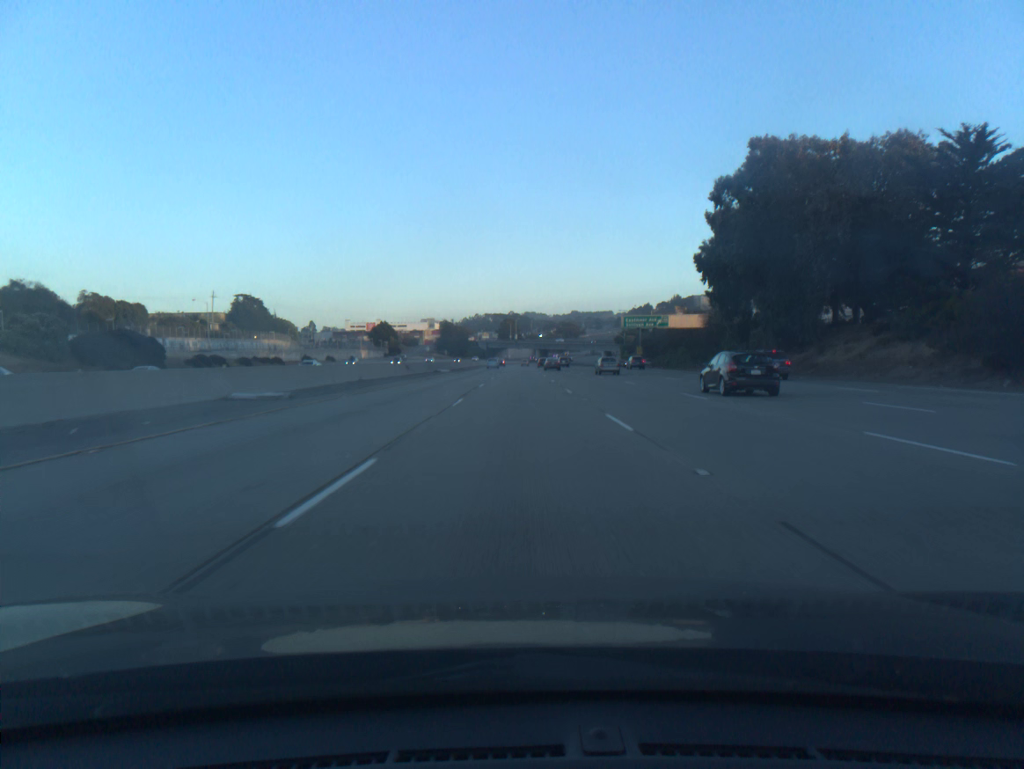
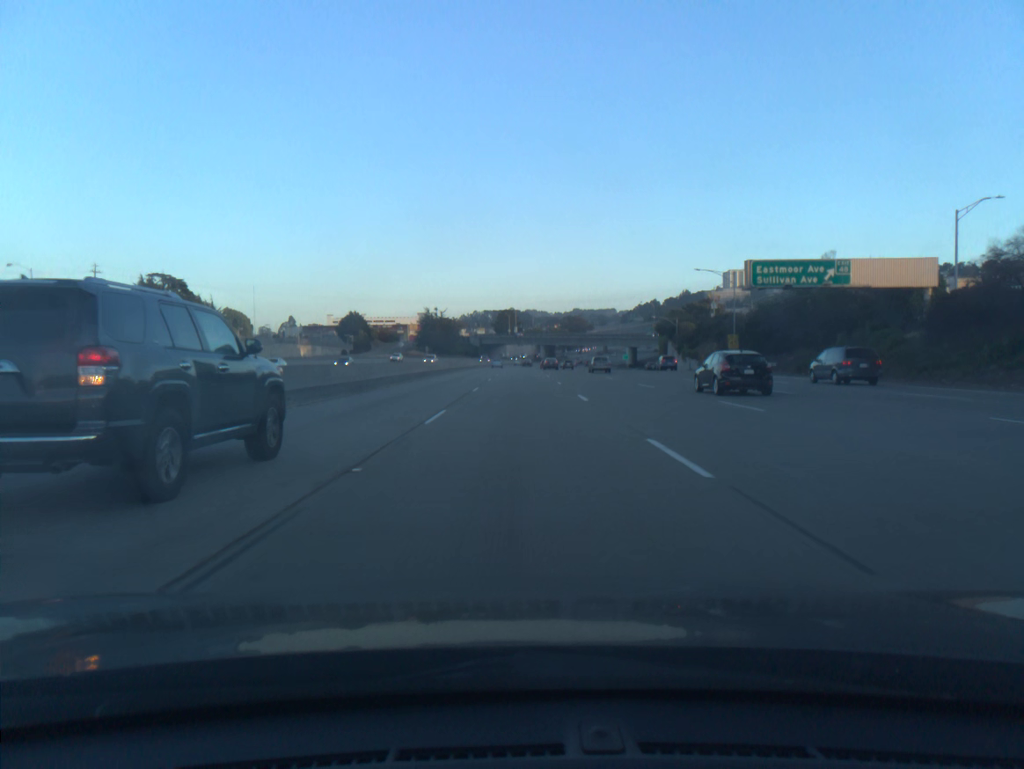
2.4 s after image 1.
(-0.1, +64.1) m; 0°
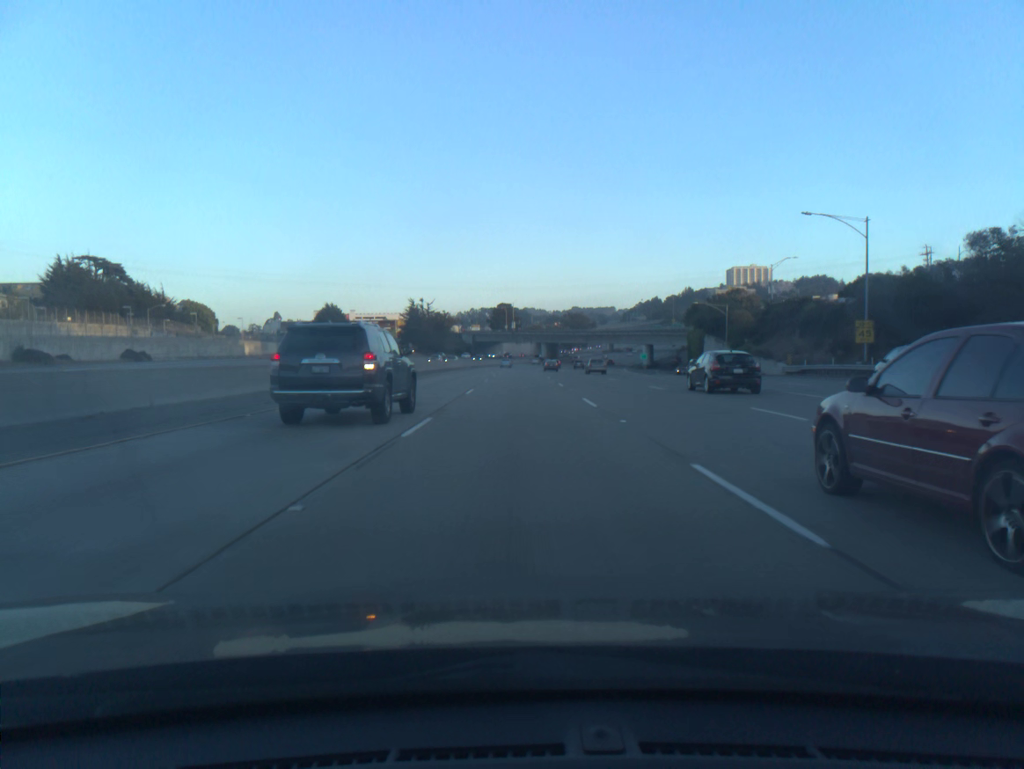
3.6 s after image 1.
(0.0, +32.1) m; 0°
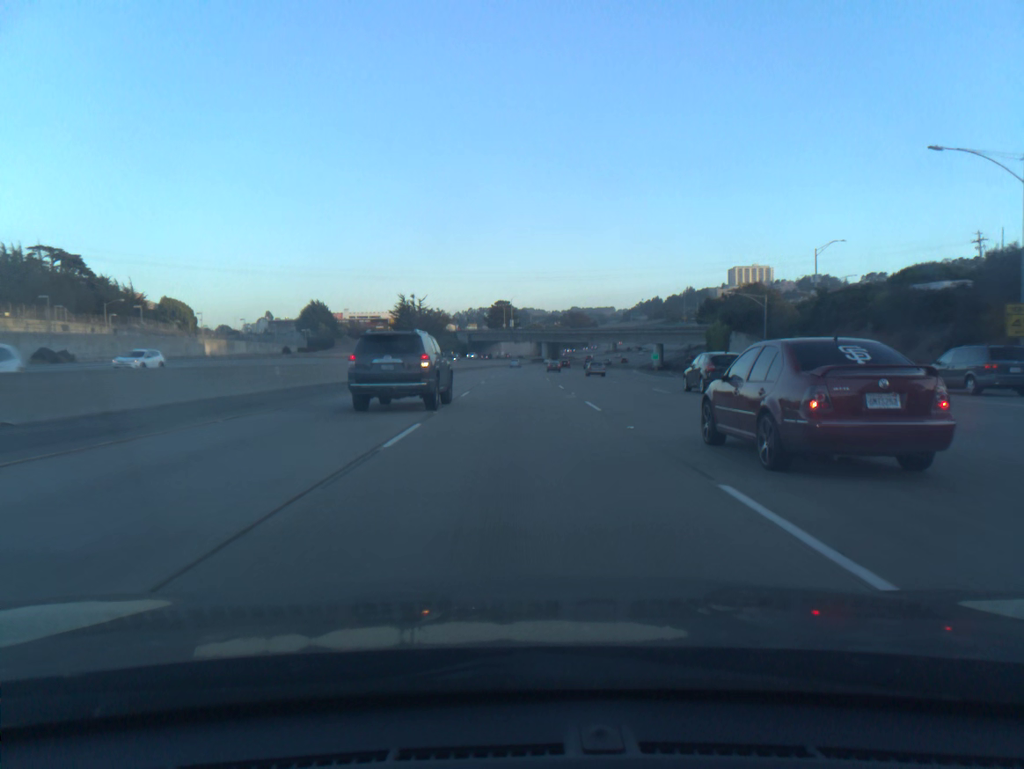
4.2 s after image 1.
(0.0, +16.0) m; 0°
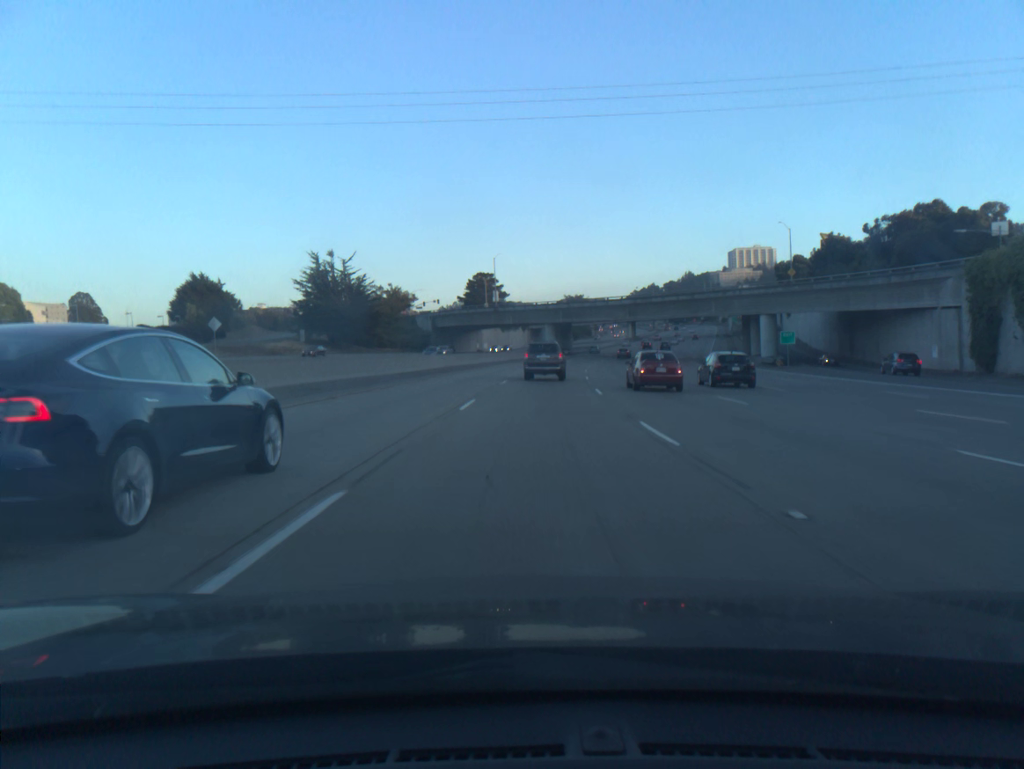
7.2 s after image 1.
(-0.1, +80.6) m; +1°
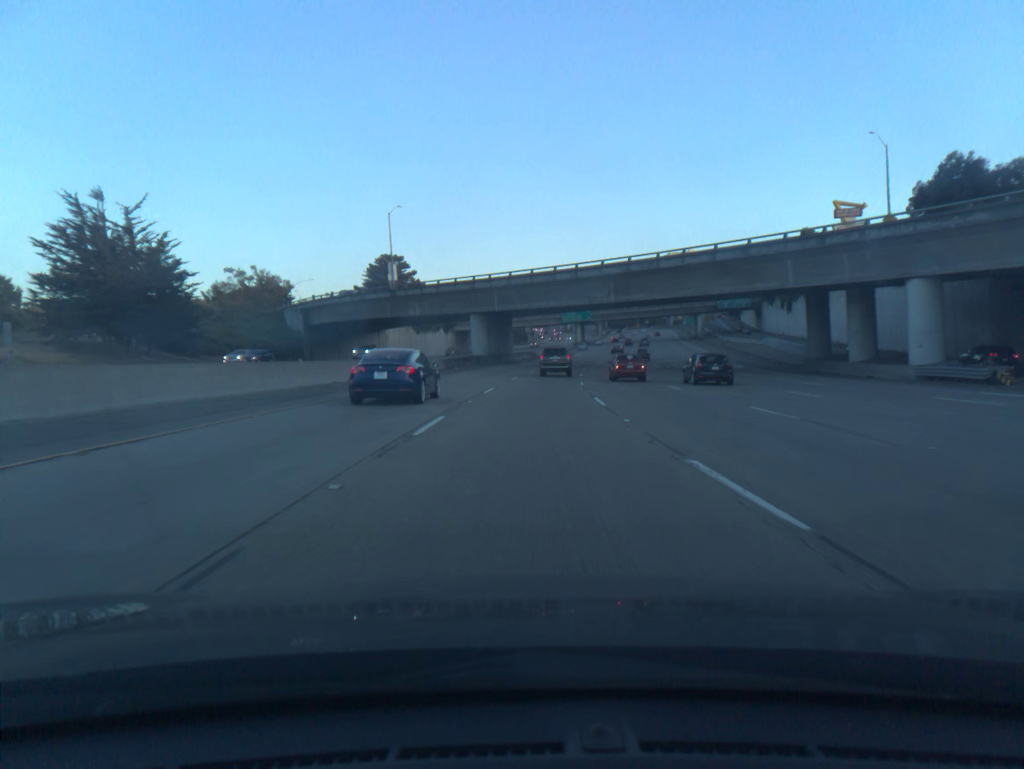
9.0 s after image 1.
(+2.0, +49.3) m; +5°
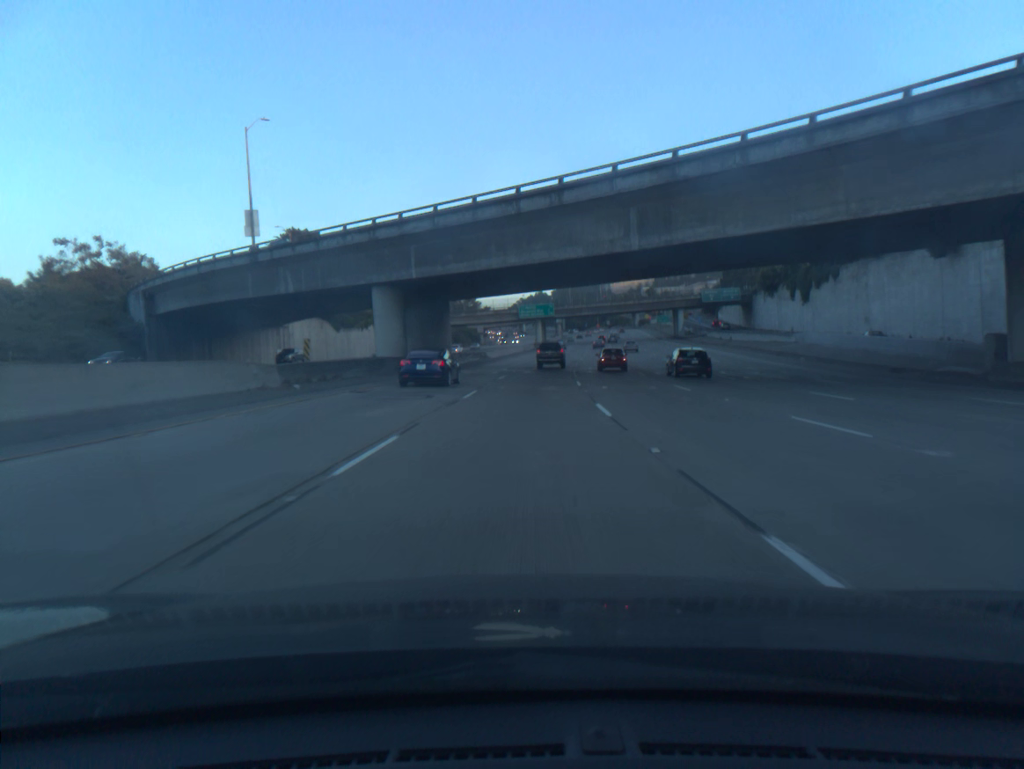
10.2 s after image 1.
(+1.0, +33.4) m; +3°
